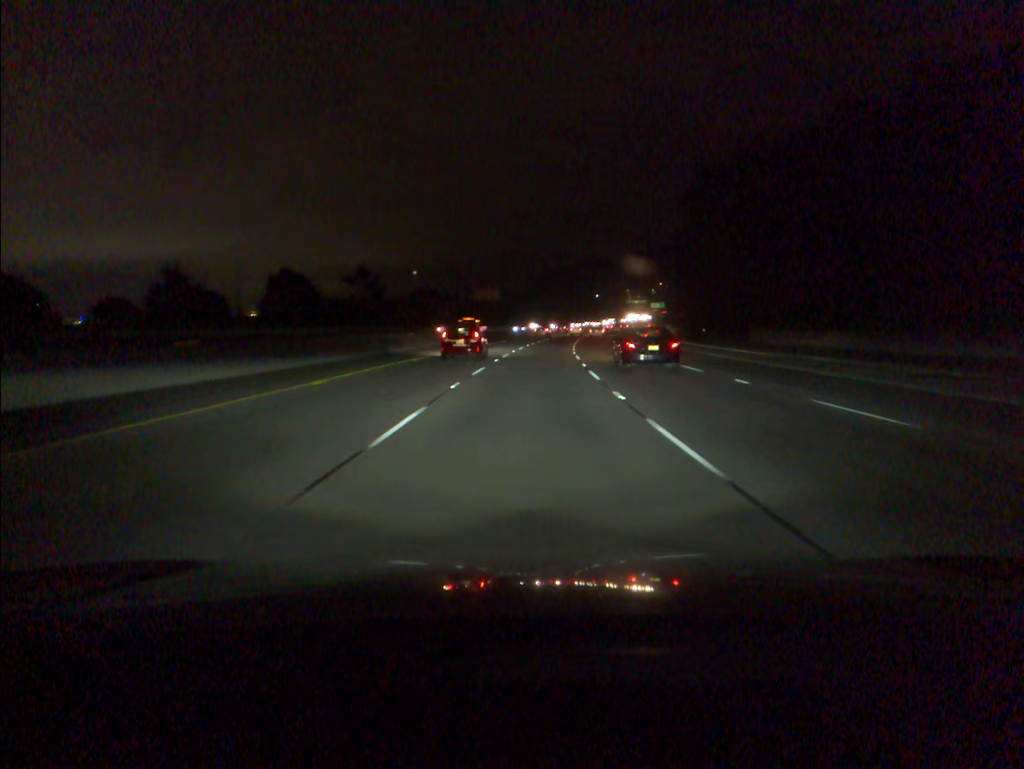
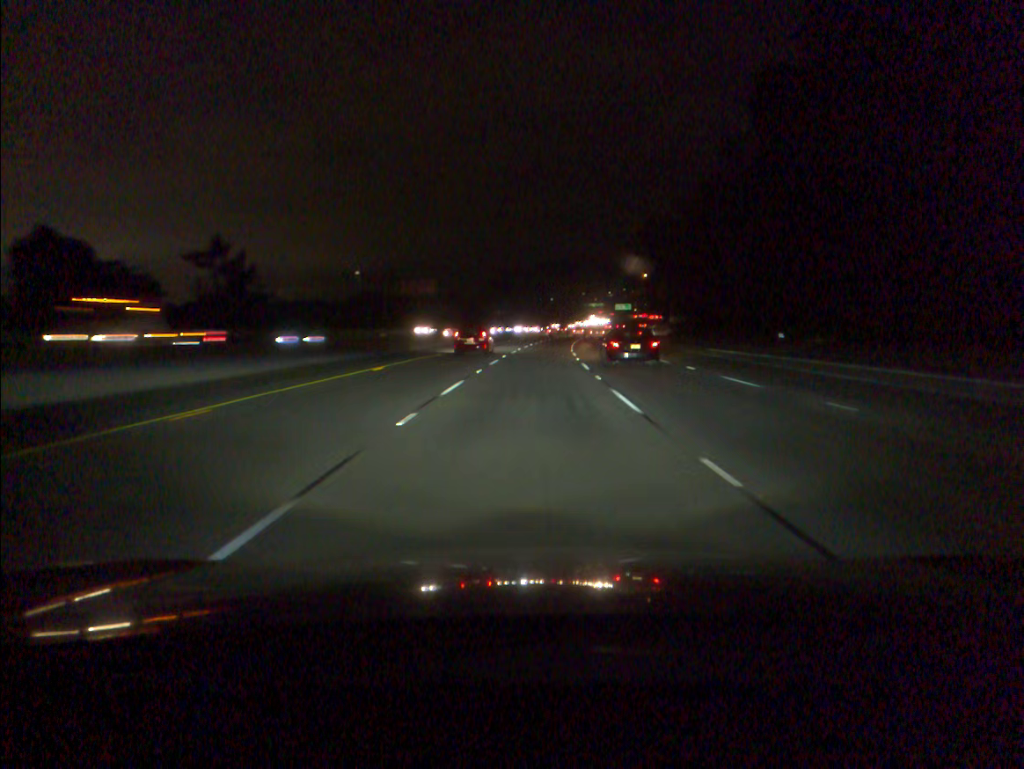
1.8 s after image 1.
(+1.5, +51.1) m; +3°
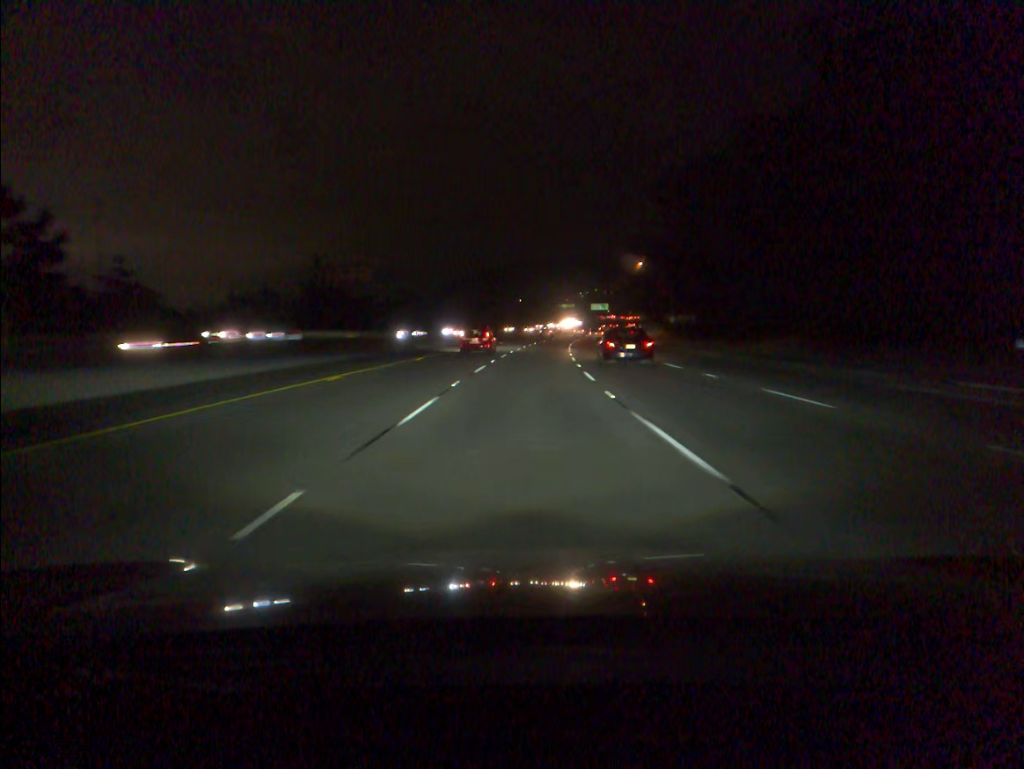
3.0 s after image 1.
(+0.7, +34.1) m; +2°
